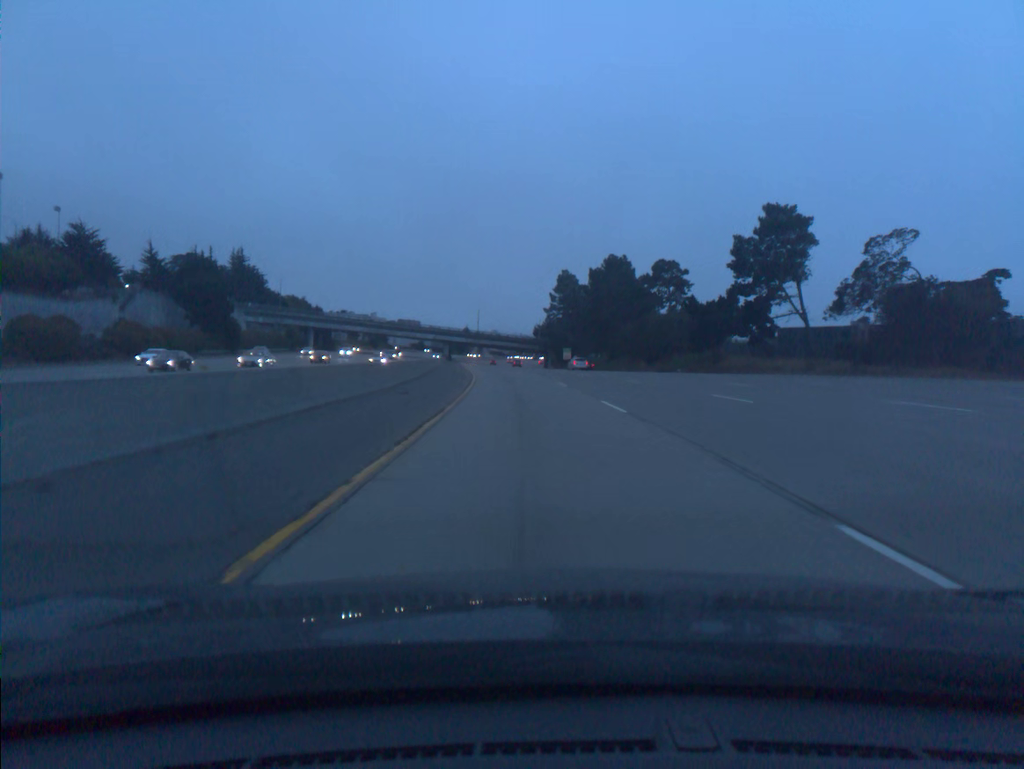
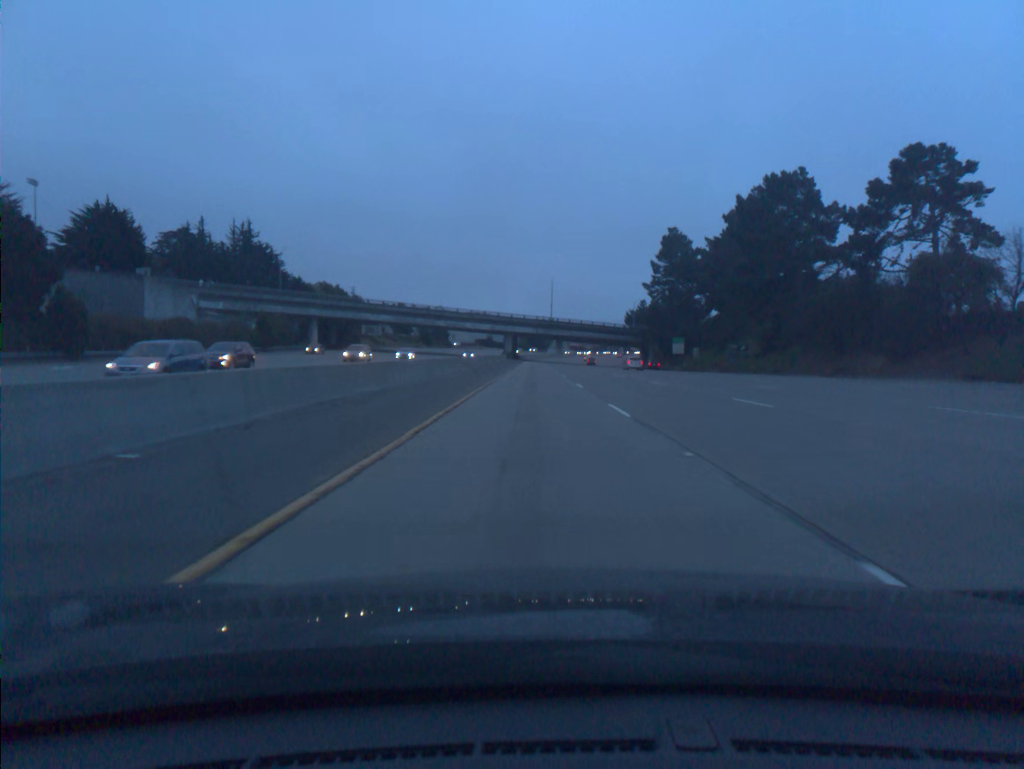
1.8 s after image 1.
(-3.1, +59.2) m; -6°
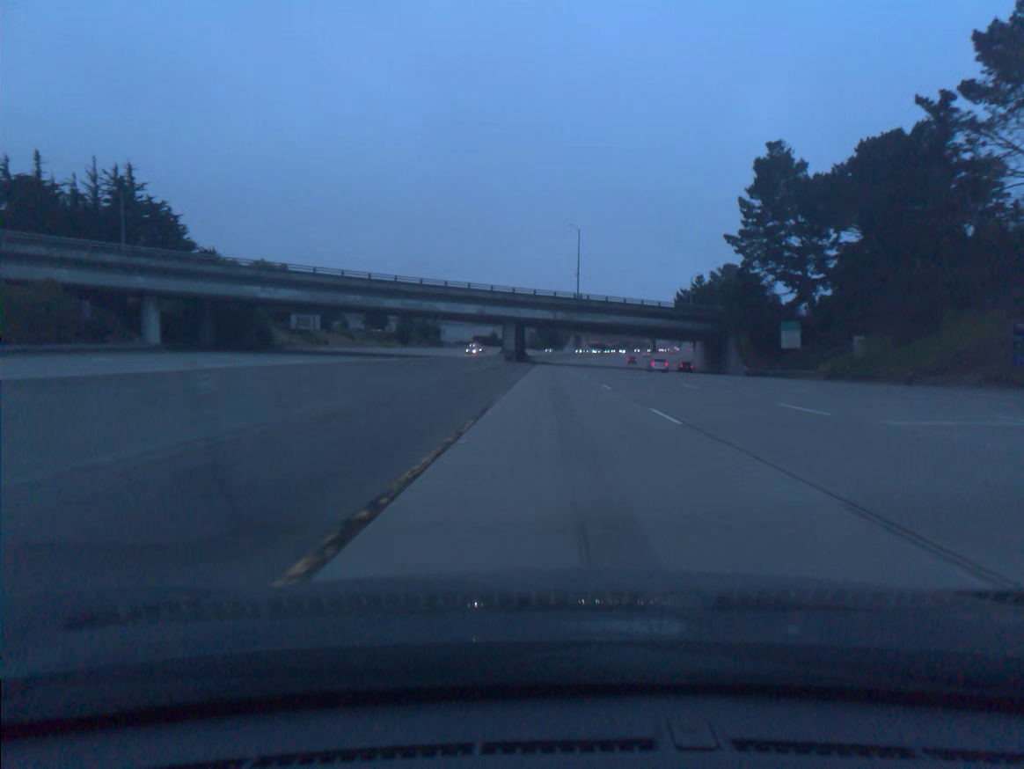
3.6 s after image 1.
(-1.1, +59.5) m; -1°
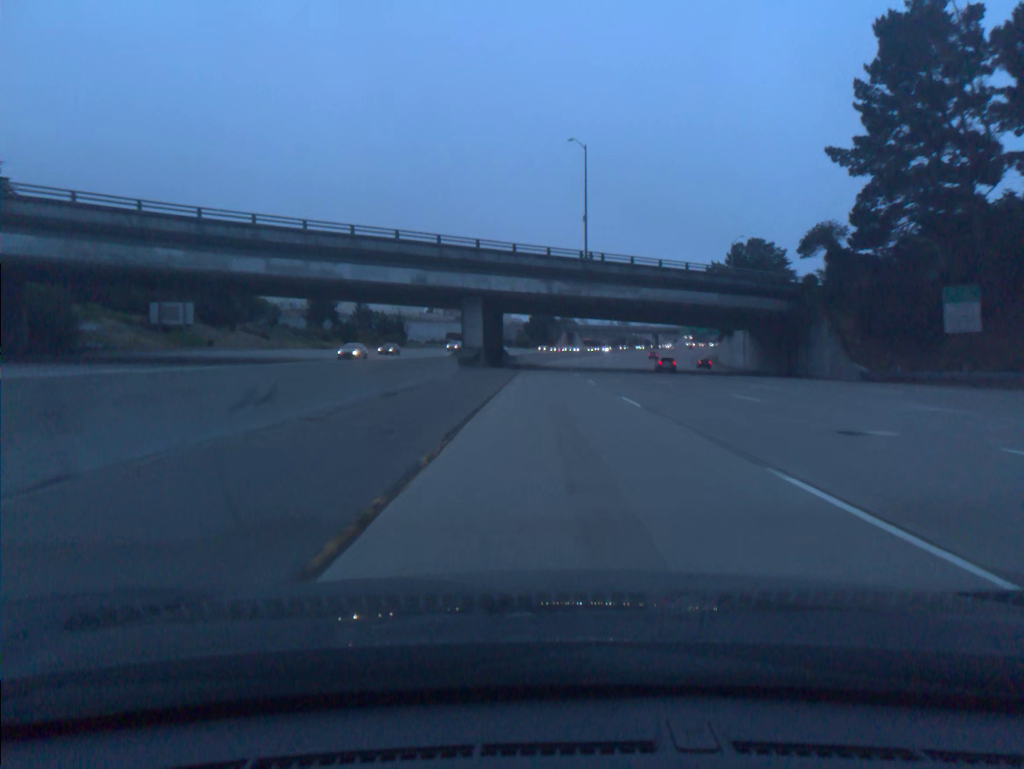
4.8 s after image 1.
(+0.3, +39.5) m; +1°
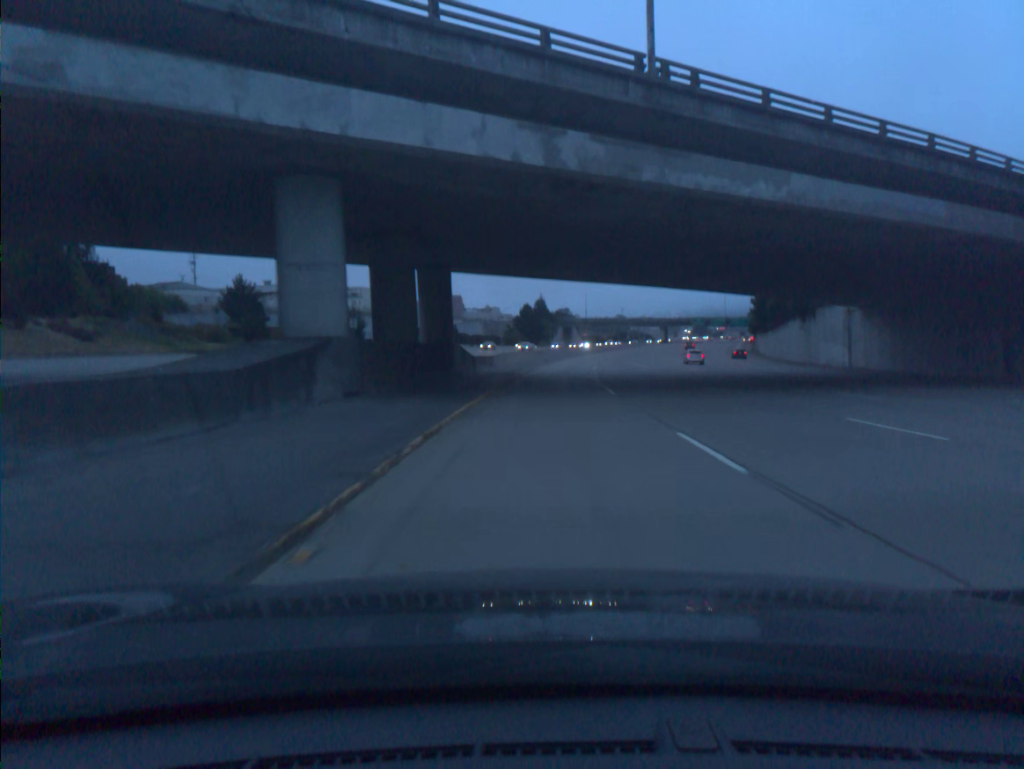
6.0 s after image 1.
(+0.2, +39.4) m; 0°
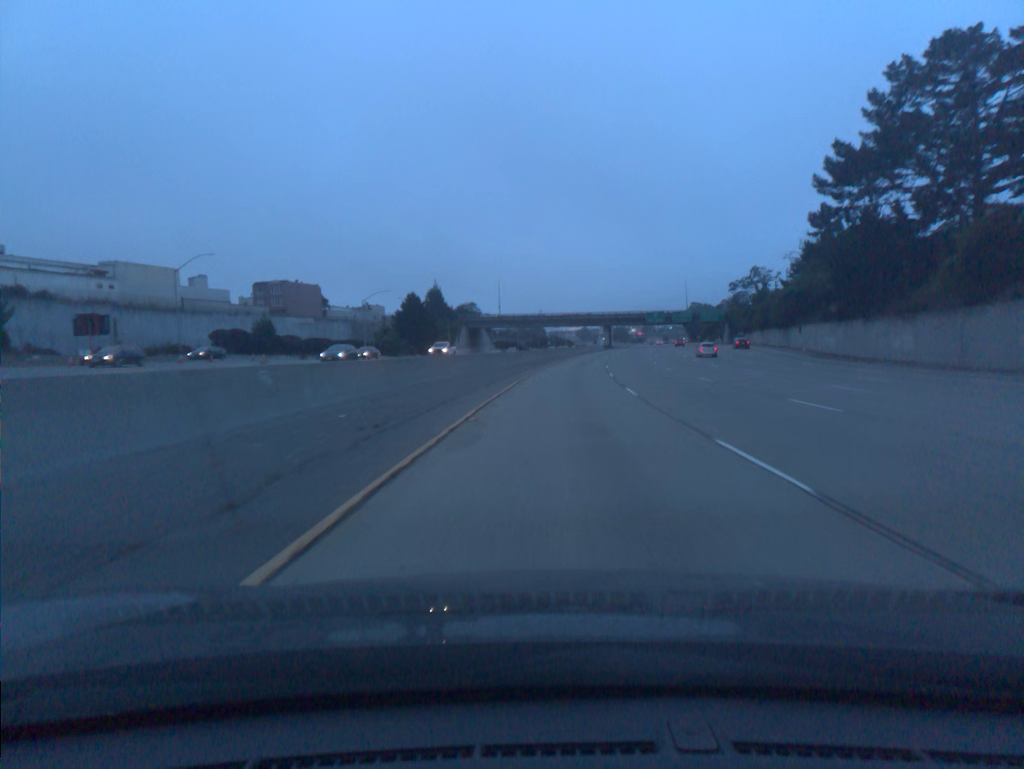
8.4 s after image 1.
(+3.4, +78.5) m; +6°
